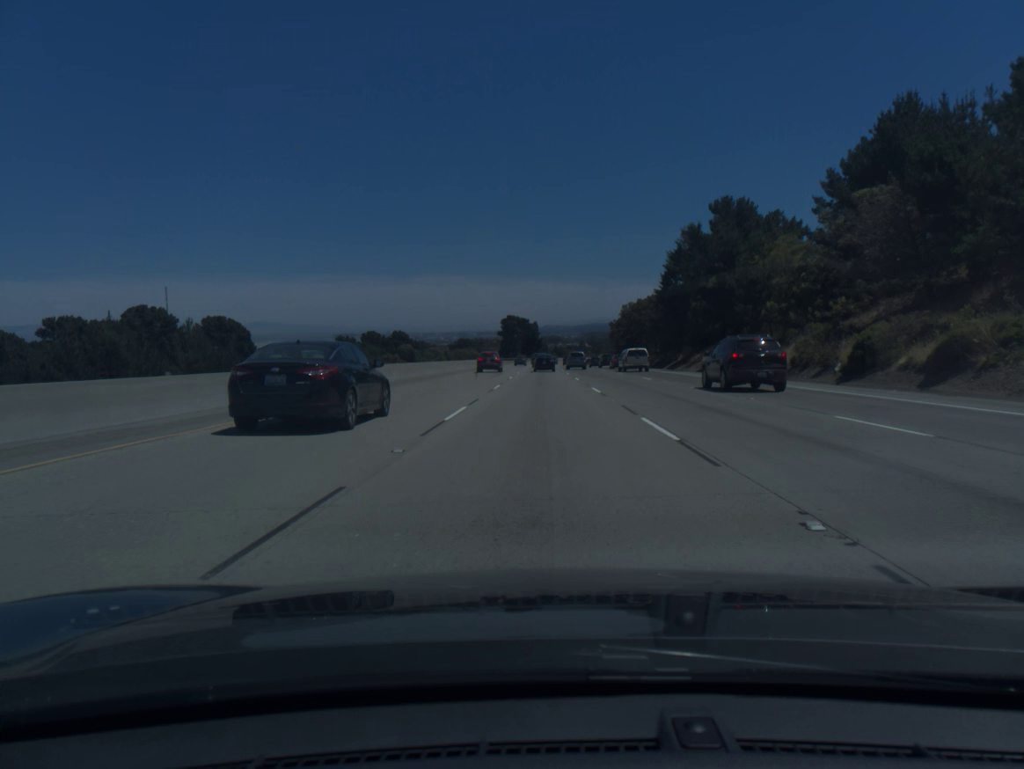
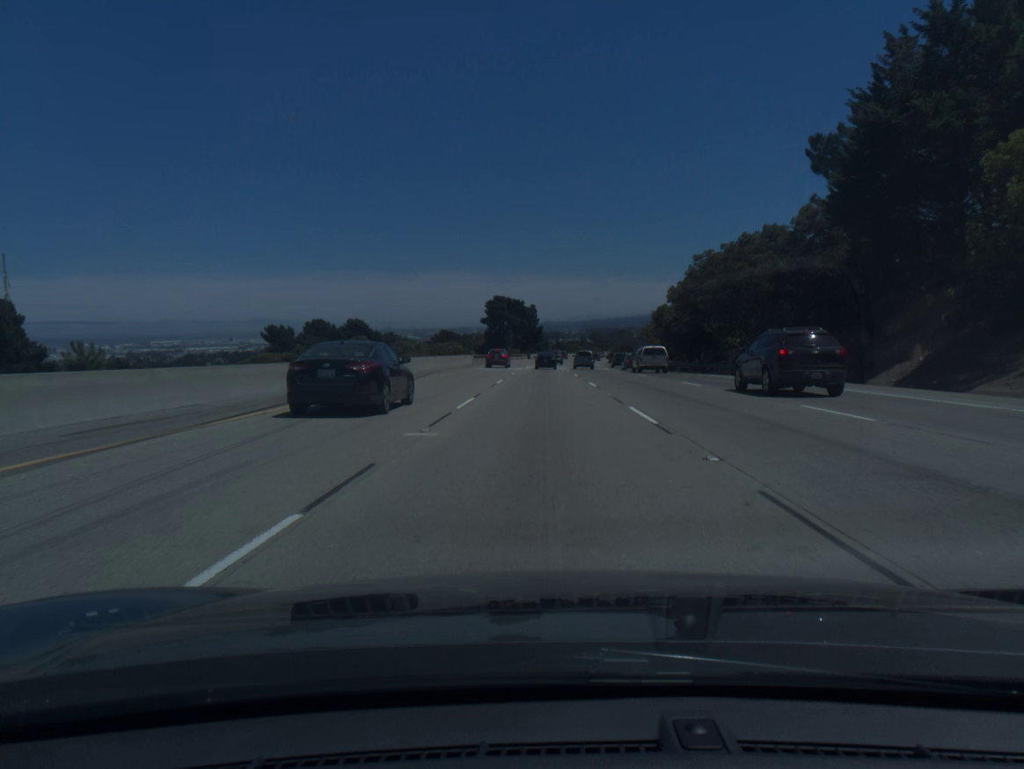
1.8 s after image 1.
(0.0, +56.4) m; 0°
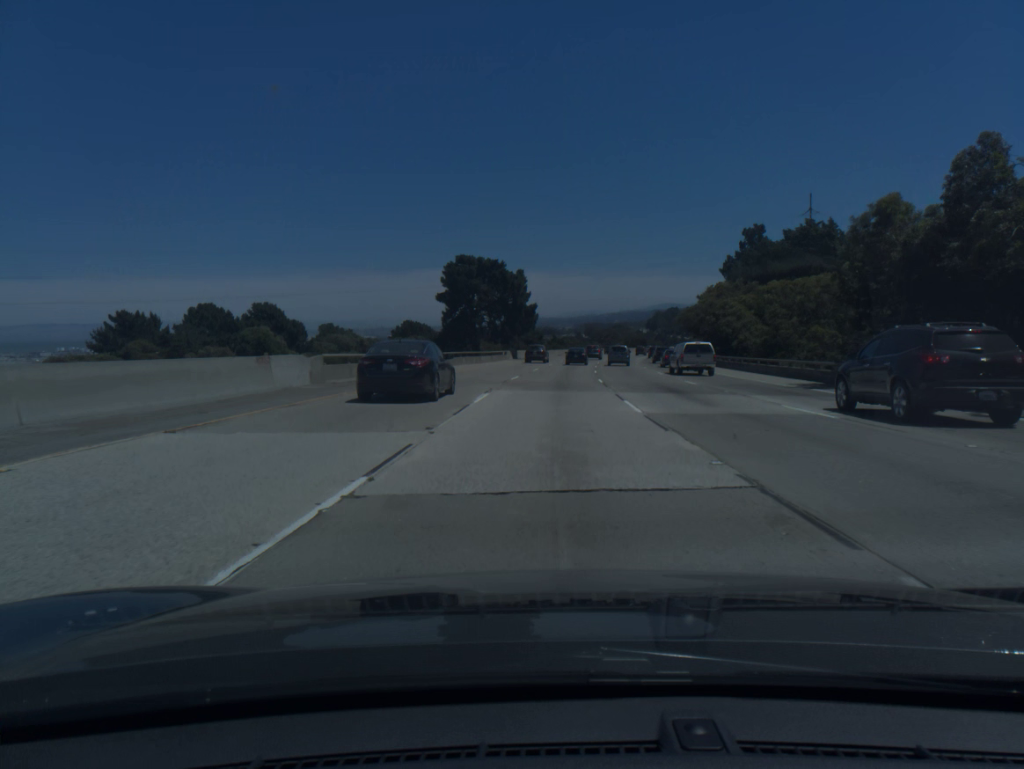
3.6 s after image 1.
(0.0, +56.6) m; 0°
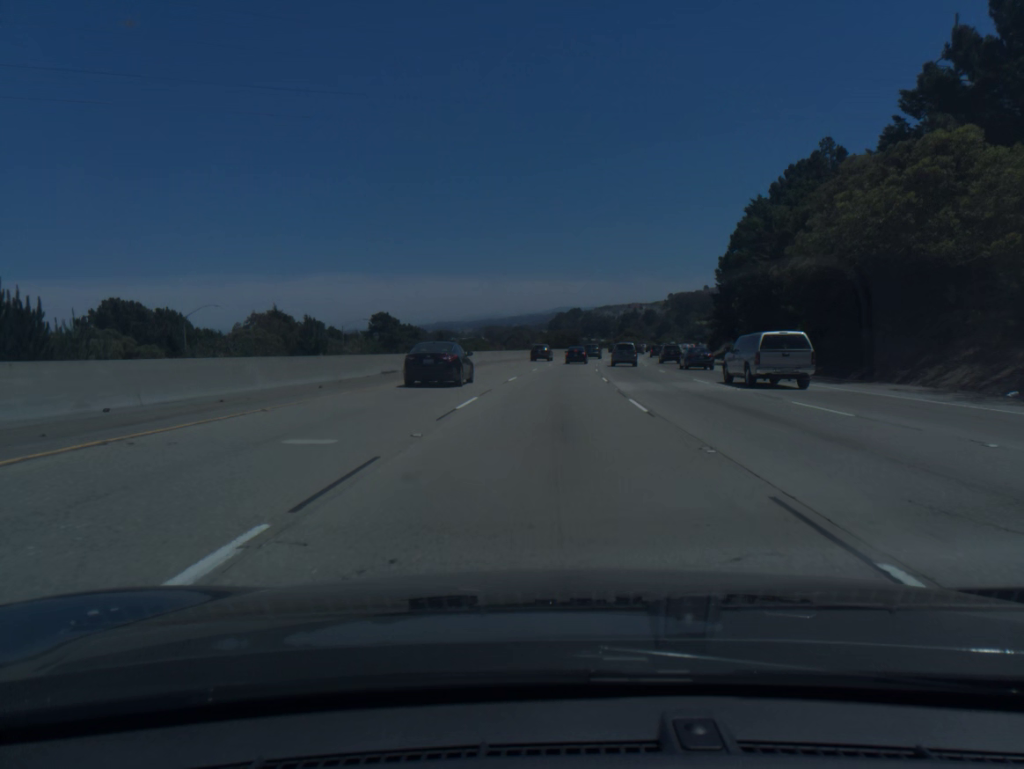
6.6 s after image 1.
(+5.2, +94.4) m; +7°
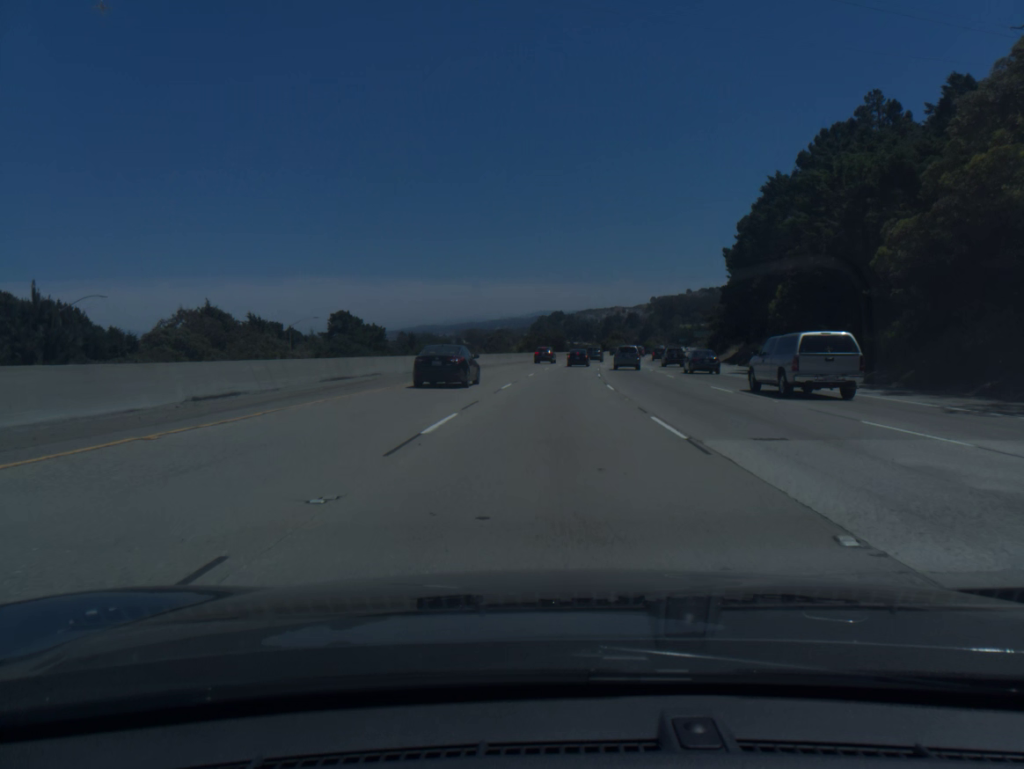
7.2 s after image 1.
(+0.2, +18.9) m; +1°
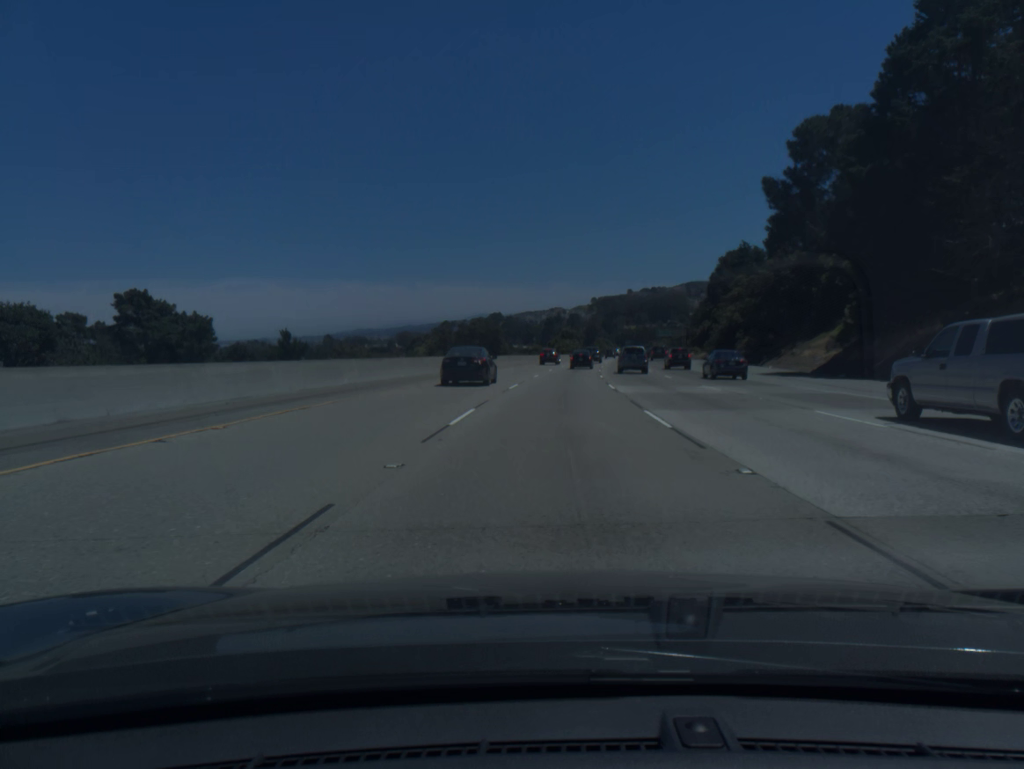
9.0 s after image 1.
(+2.0, +56.3) m; +4°
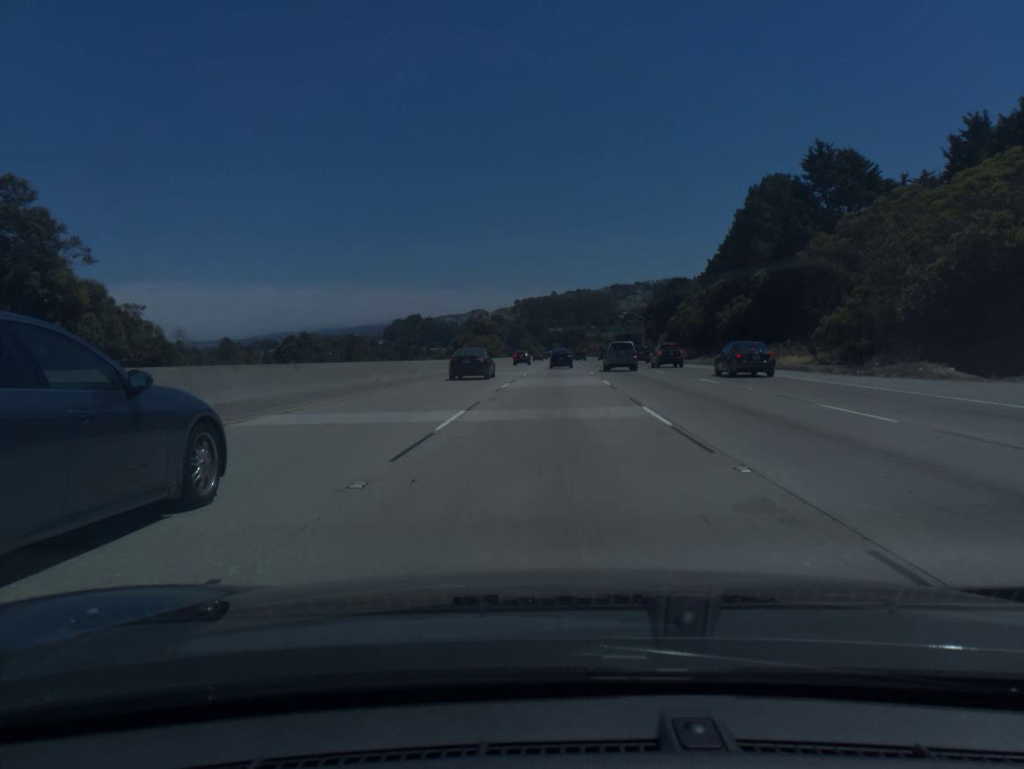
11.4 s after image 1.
(+3.8, +74.1) m; +5°
